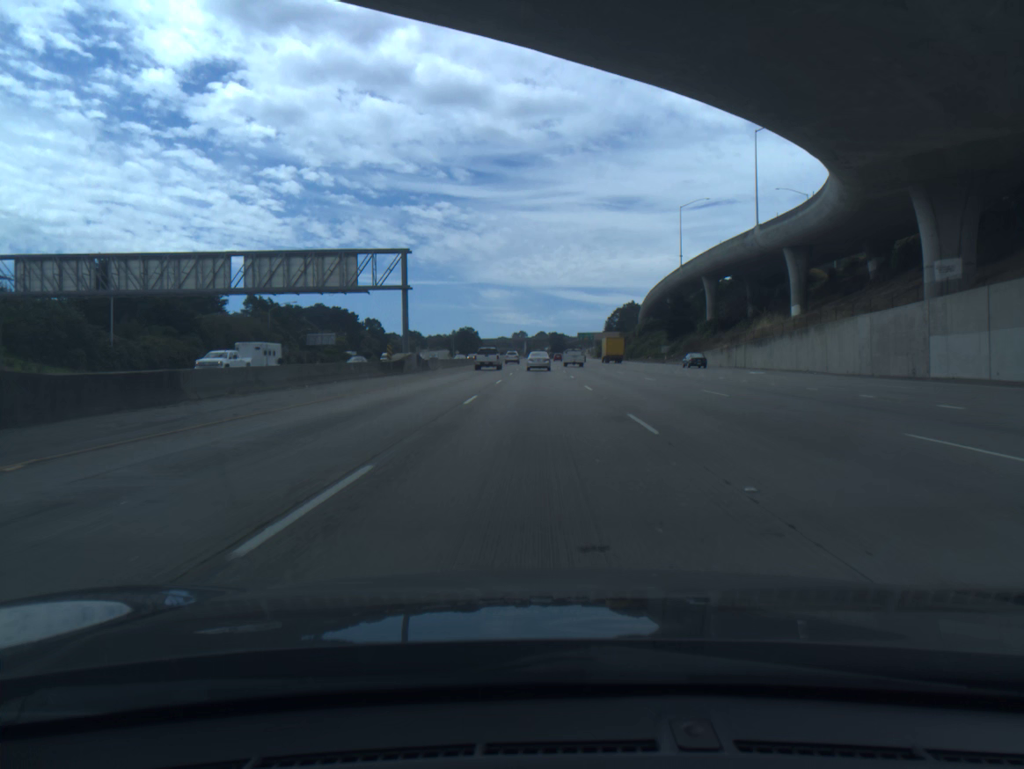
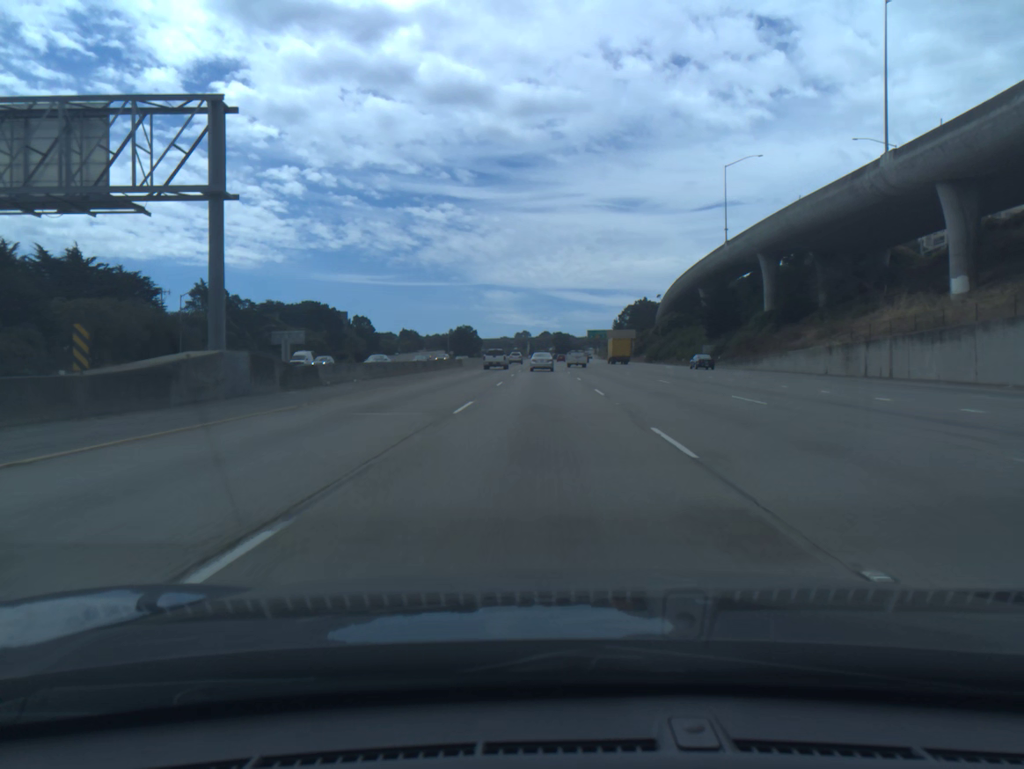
(-0.1, +32.1) m; 0°
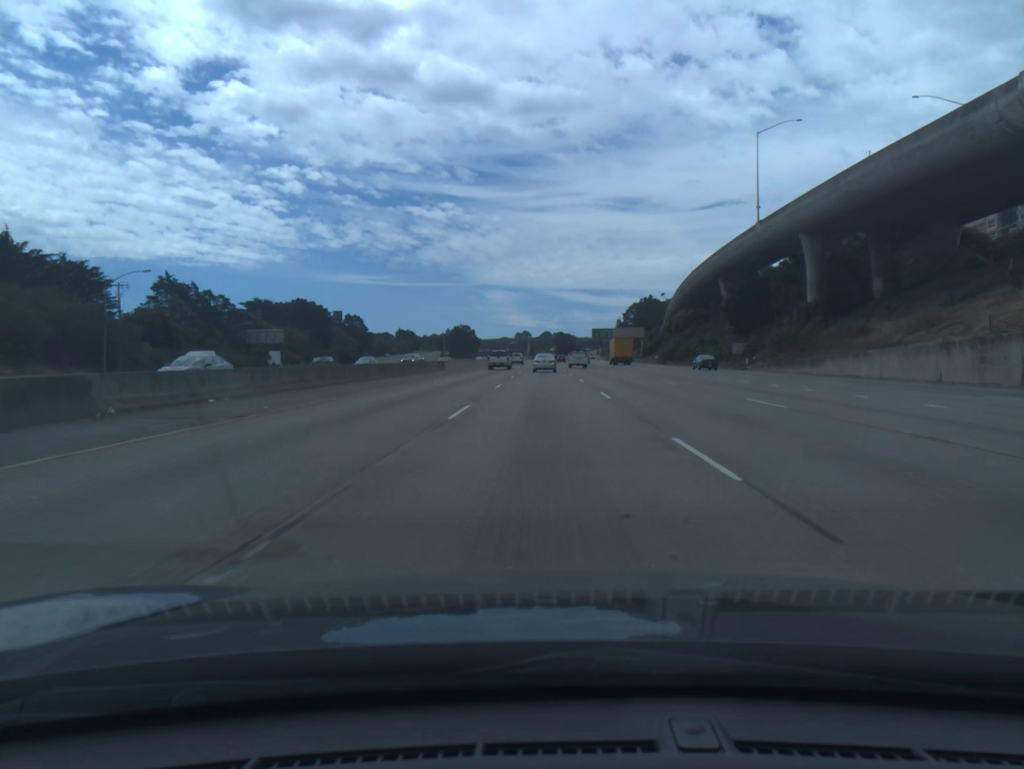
(0.0, +16.1) m; 0°
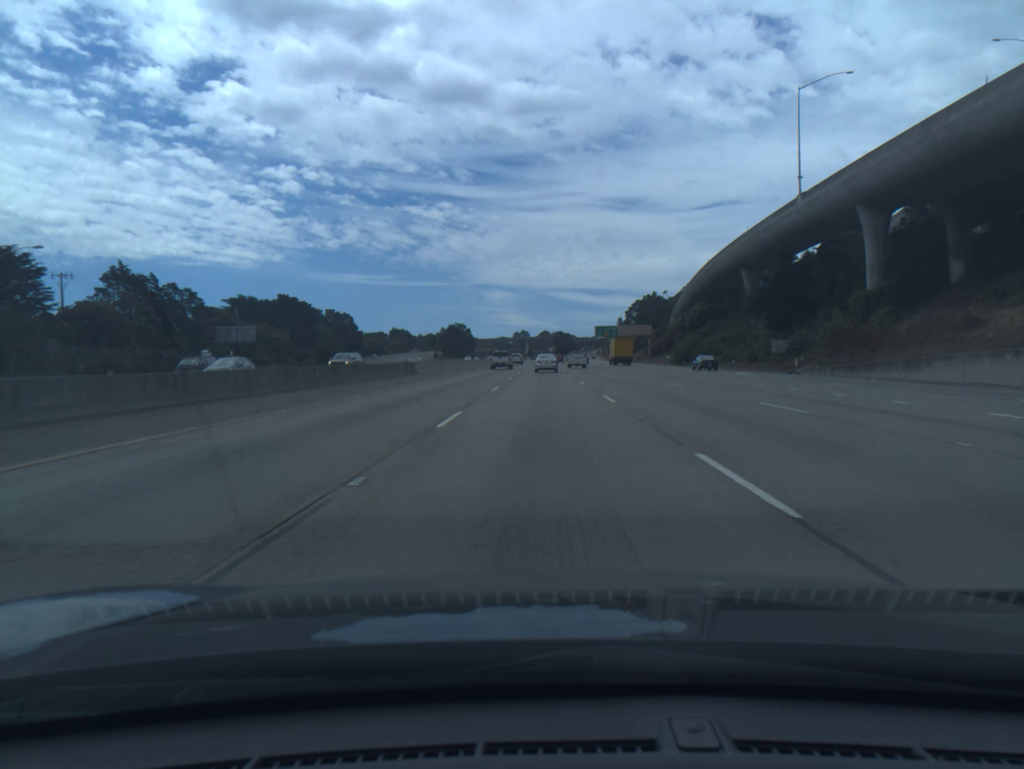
(0.0, +16.1) m; 0°
